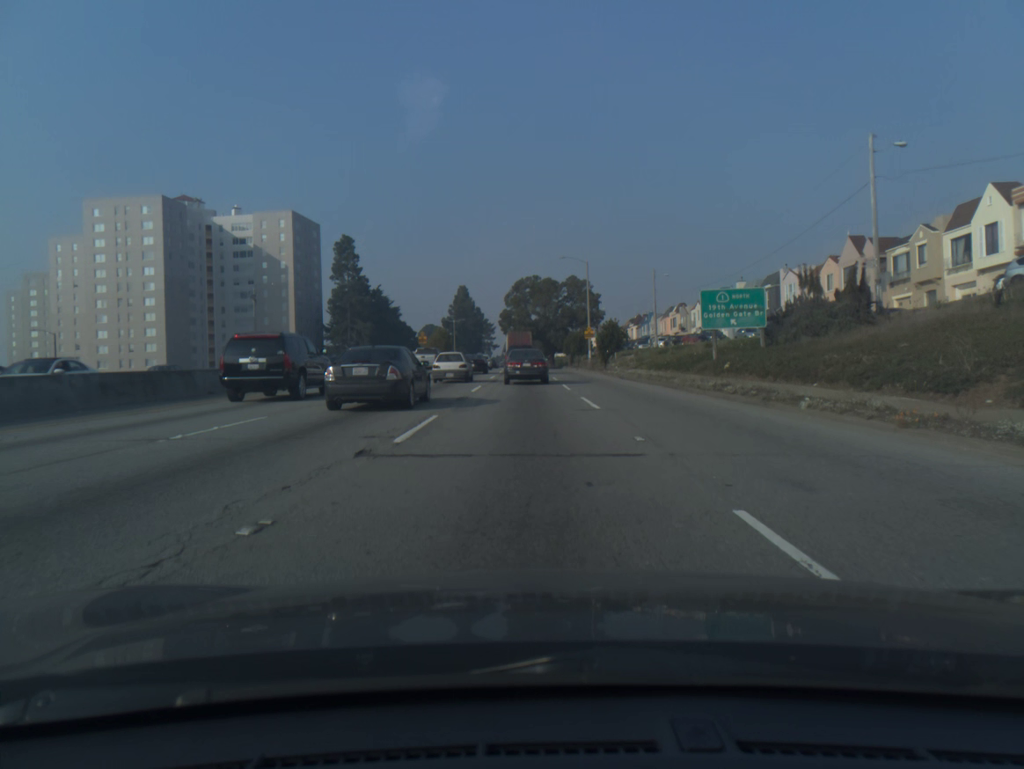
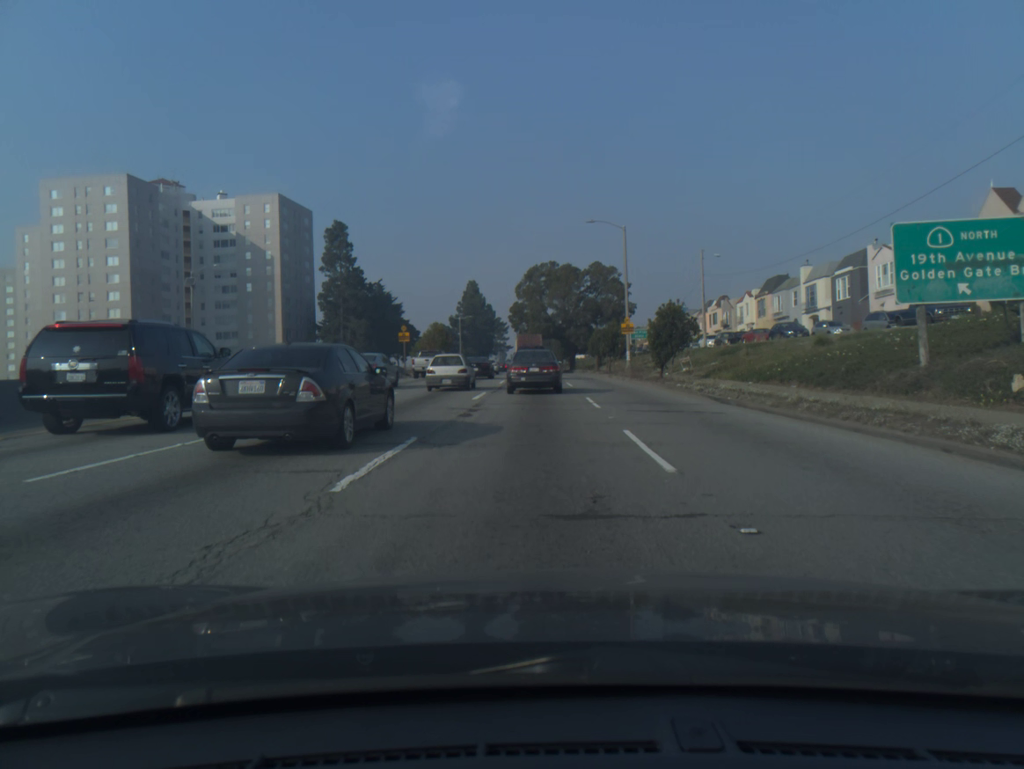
(-0.2, +18.2) m; -1°
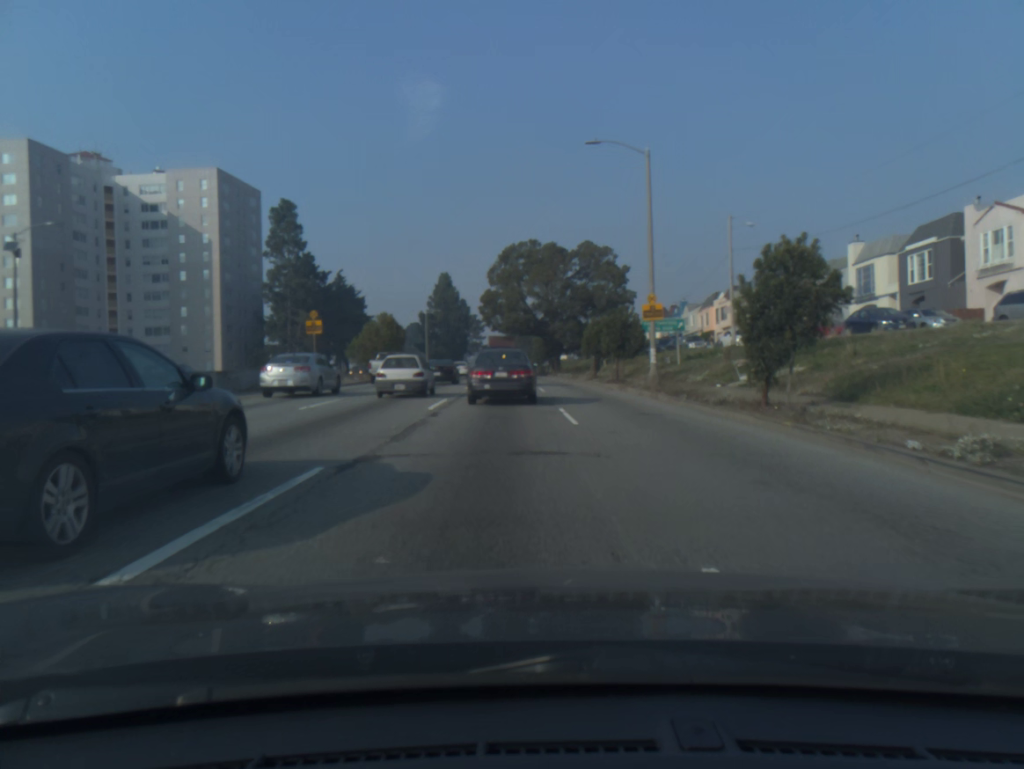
(+0.2, +18.1) m; +2°
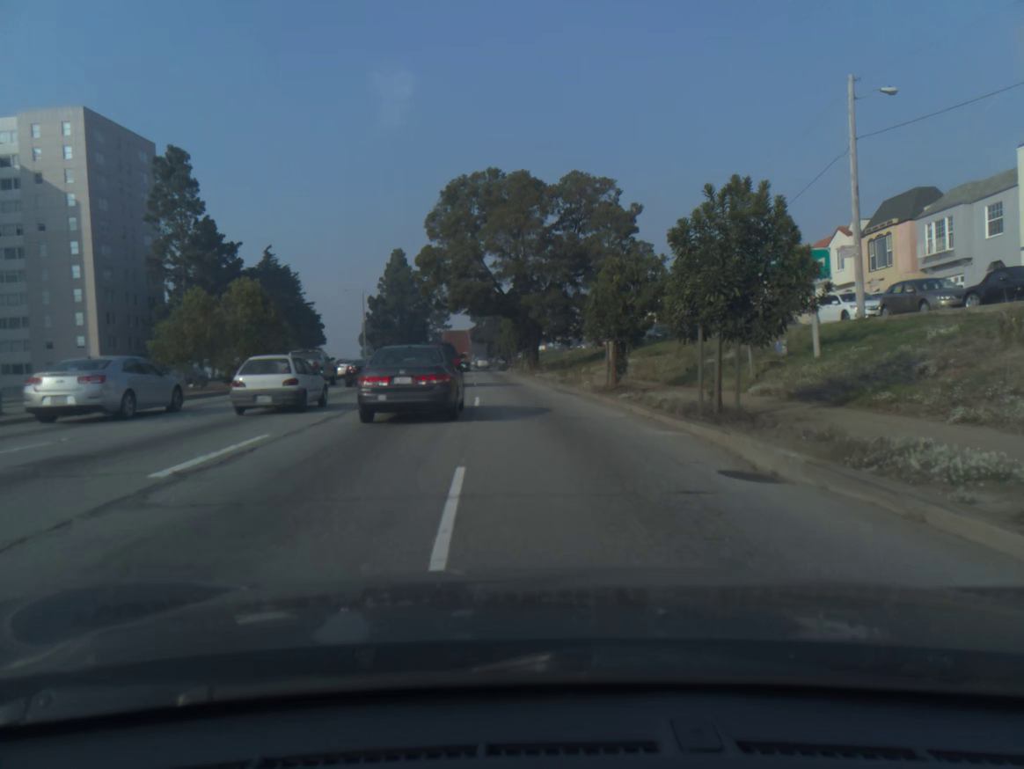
(+0.5, +25.3) m; +2°
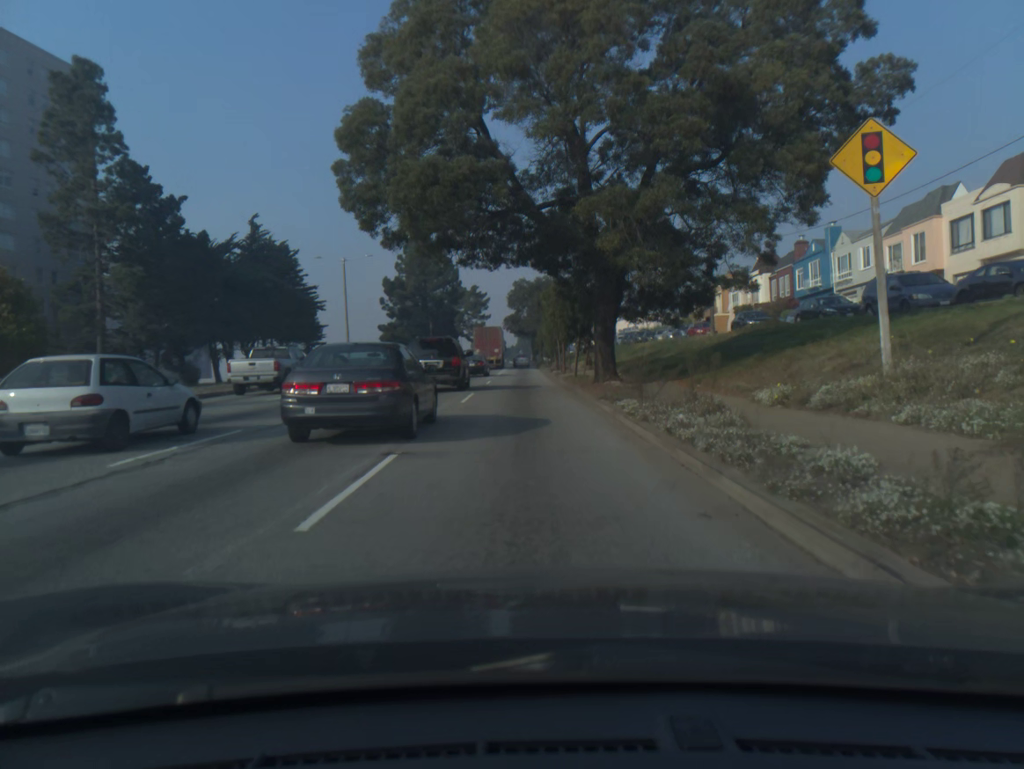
(-0.8, +28.4) m; -4°
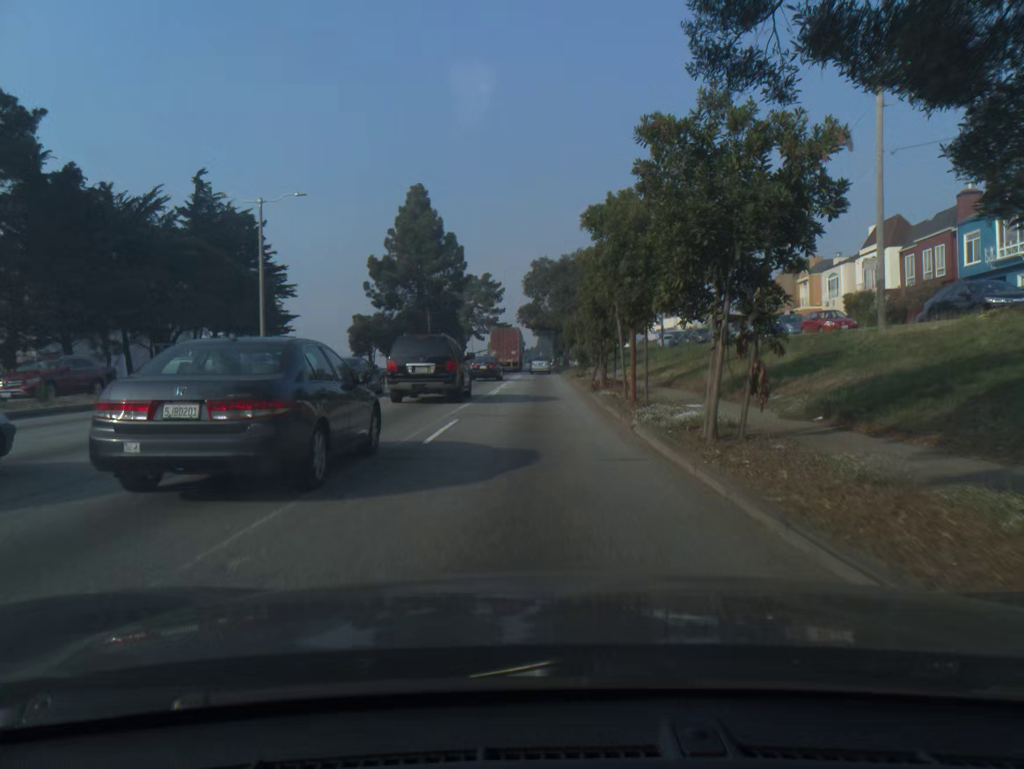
(-0.4, +23.1) m; -1°
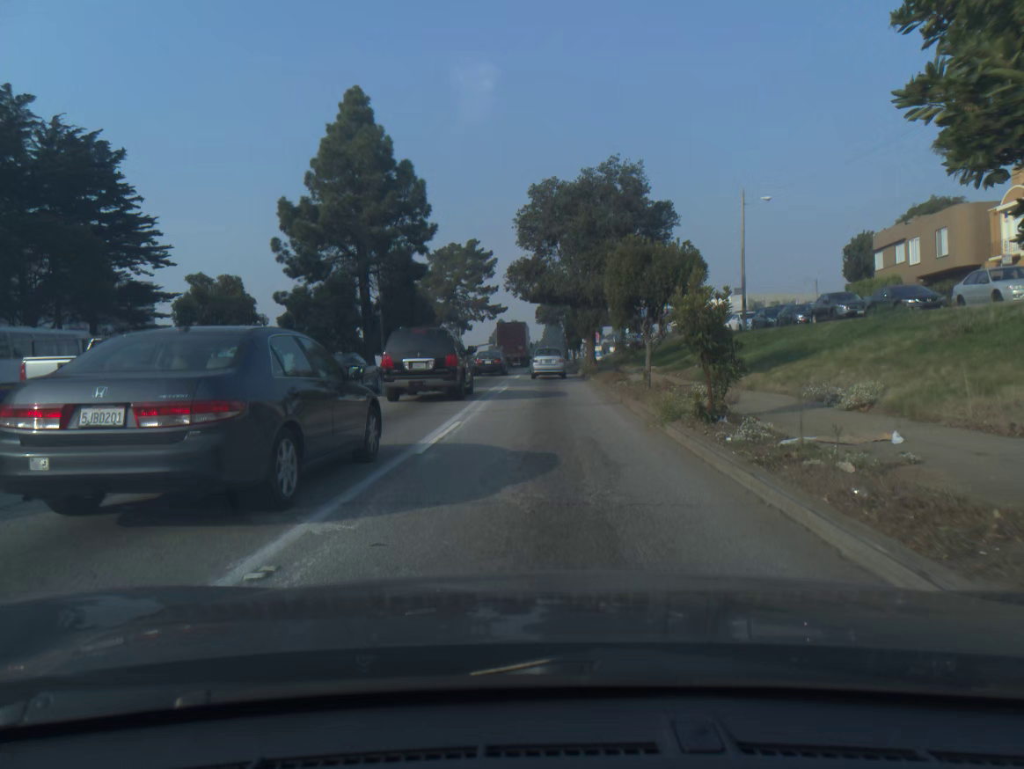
(-0.2, +32.1) m; -1°
